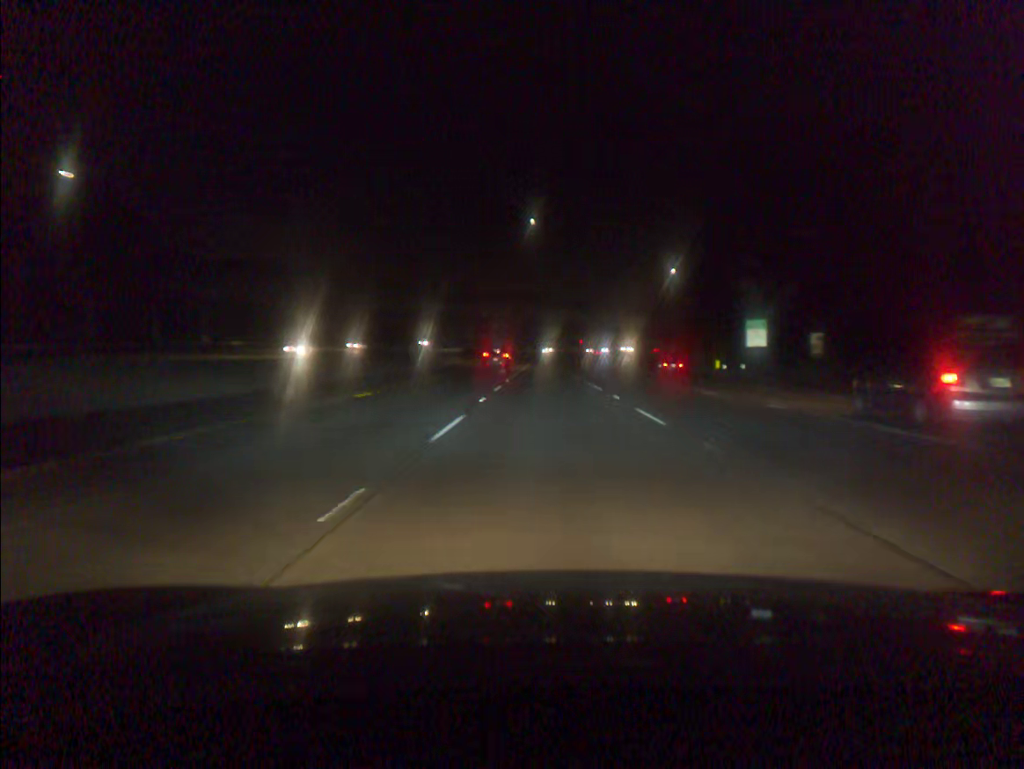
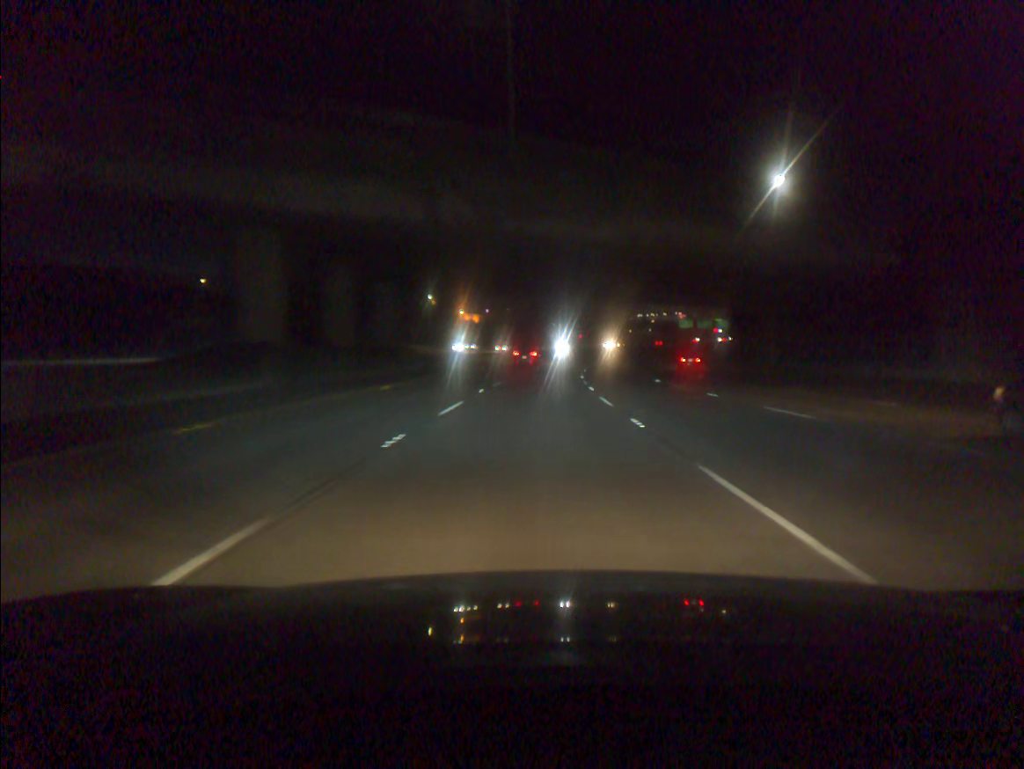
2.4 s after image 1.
(+0.5, +68.1) m; 0°
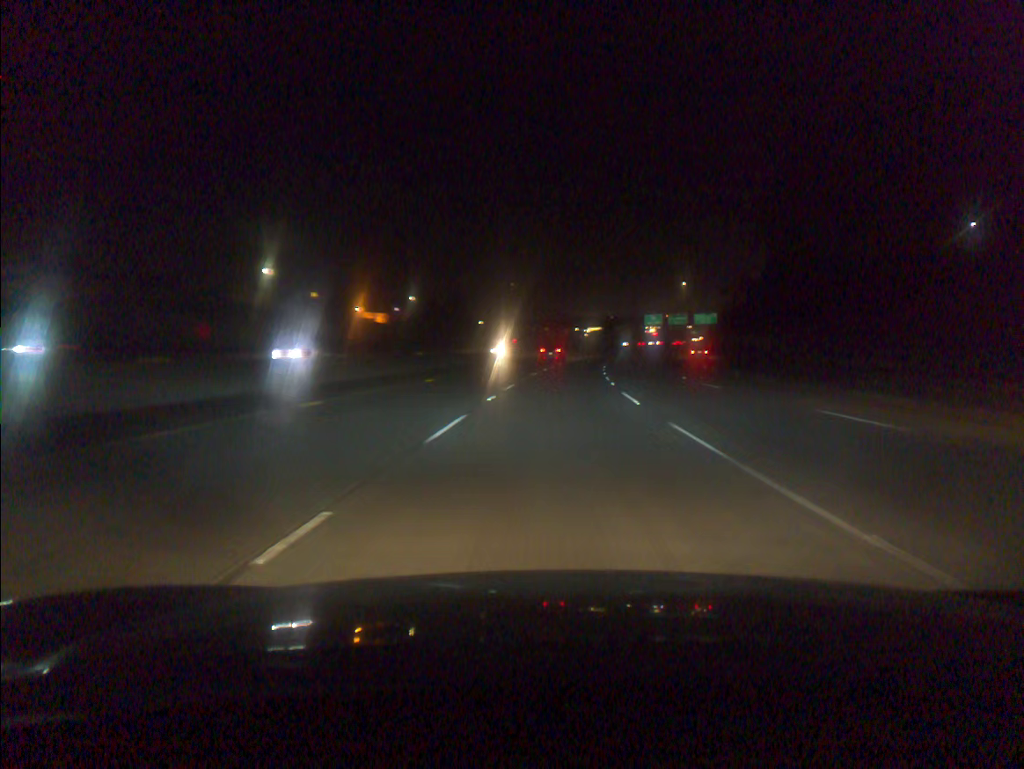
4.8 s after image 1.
(+1.8, +67.7) m; +5°
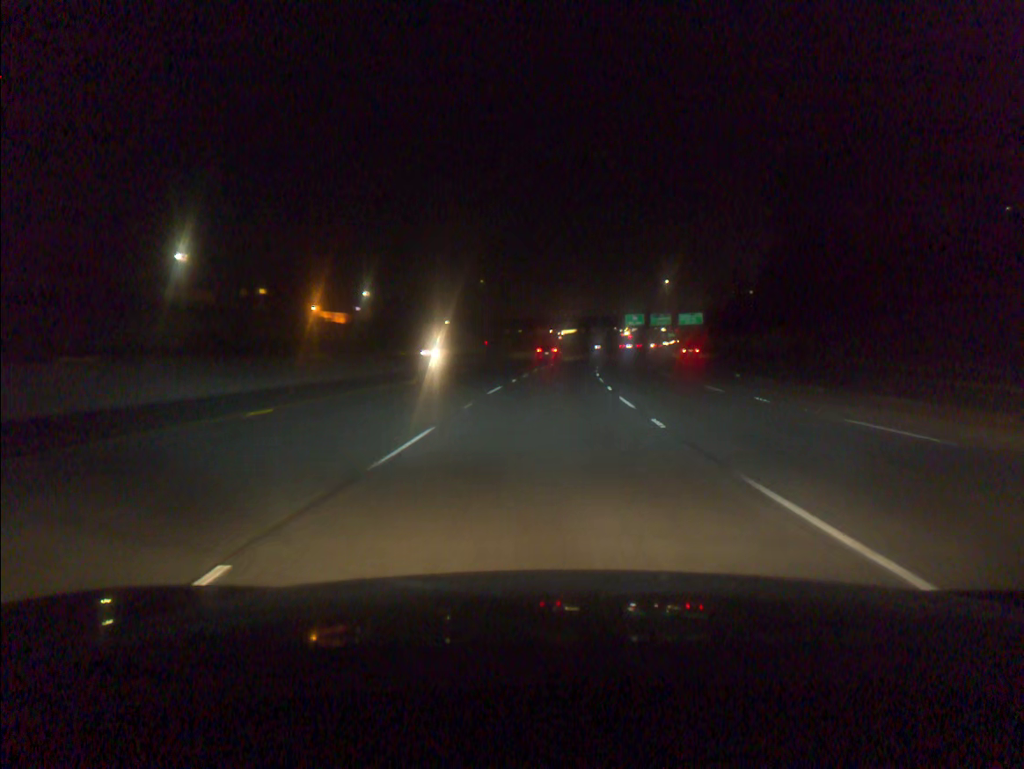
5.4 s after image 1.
(+0.3, +16.9) m; +2°
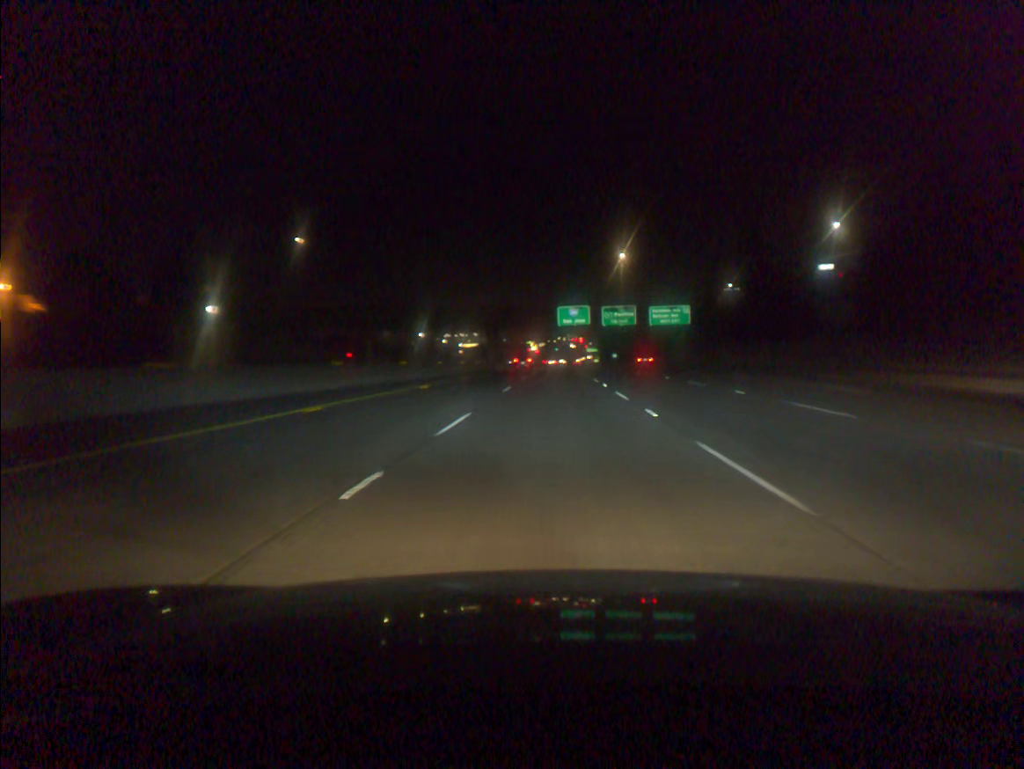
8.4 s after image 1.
(+5.1, +84.0) m; +7°
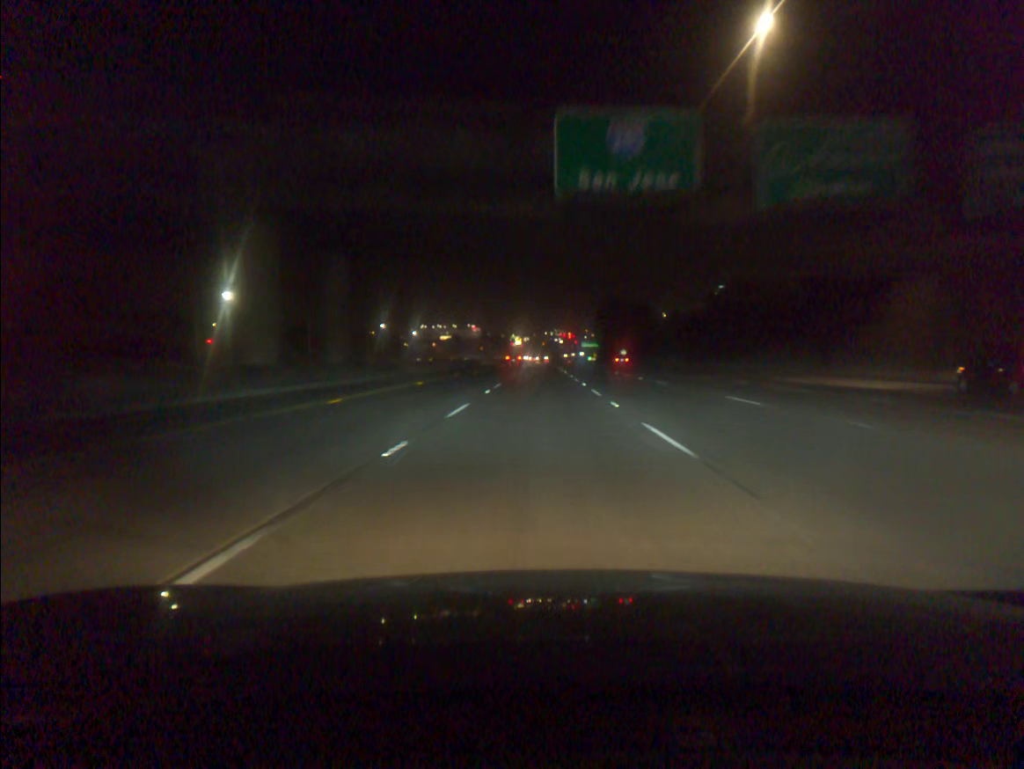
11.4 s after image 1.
(+1.8, +84.3) m; +1°
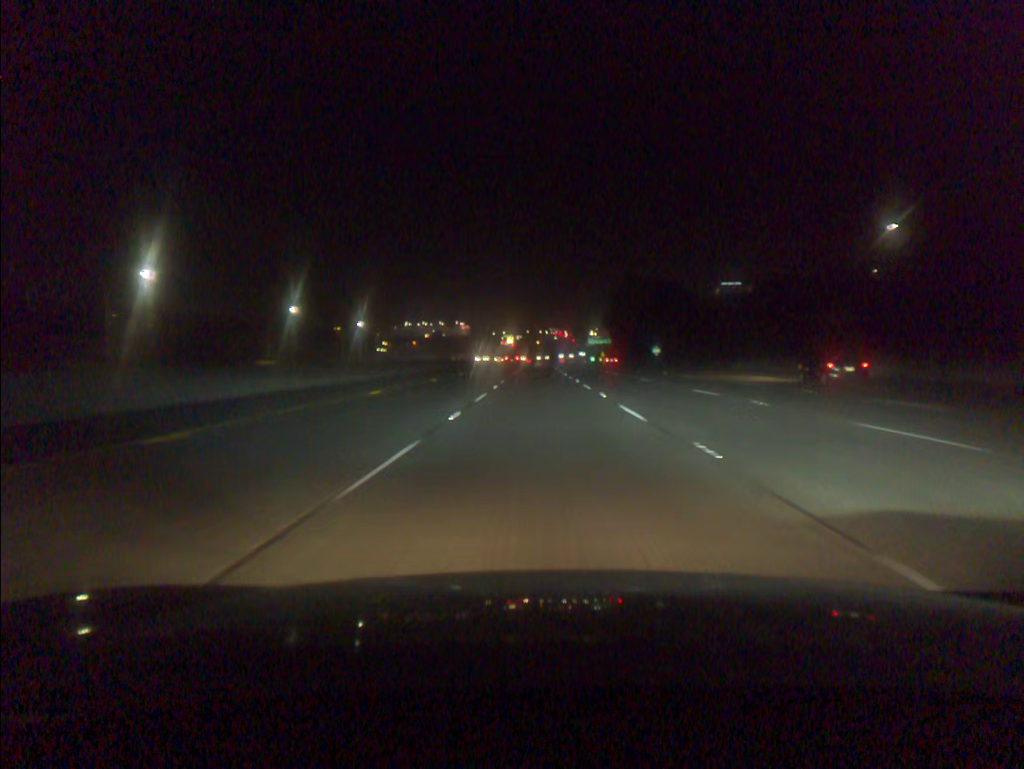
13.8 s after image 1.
(0.0, +67.7) m; 0°
